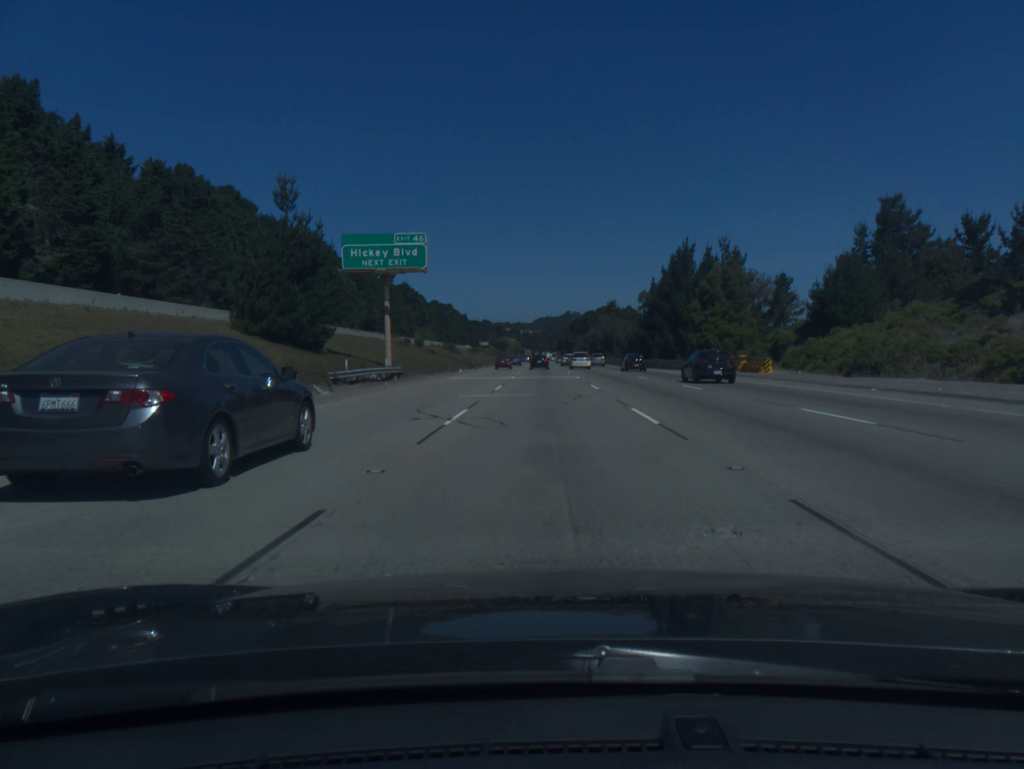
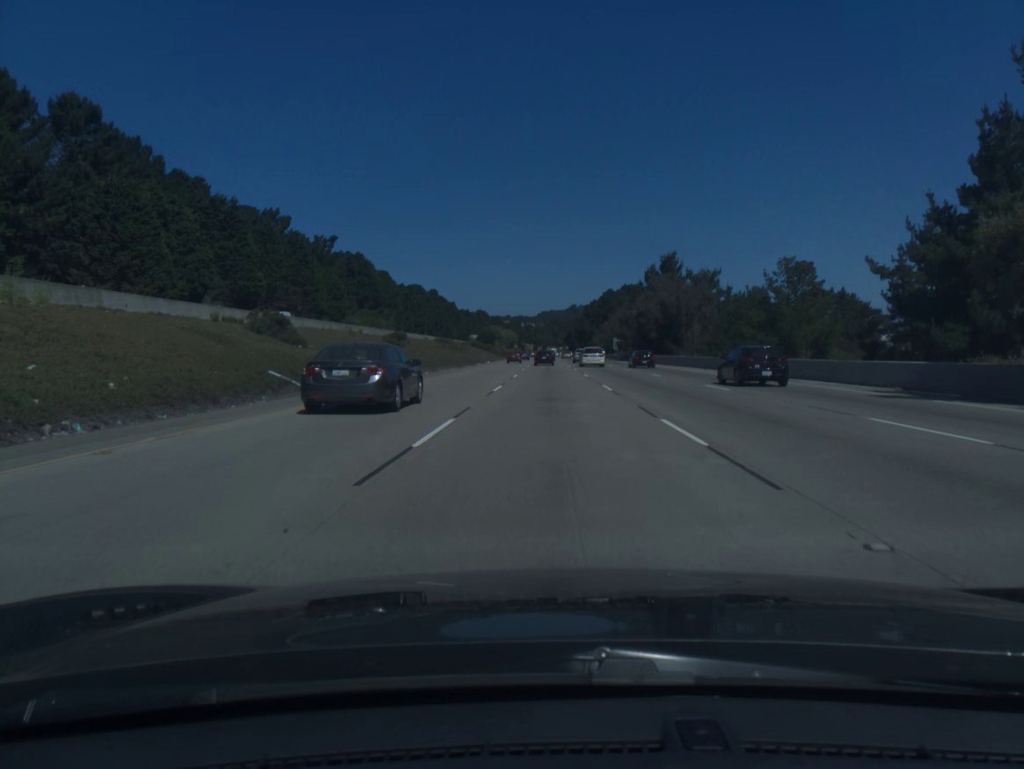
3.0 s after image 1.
(-0.2, +91.3) m; 0°
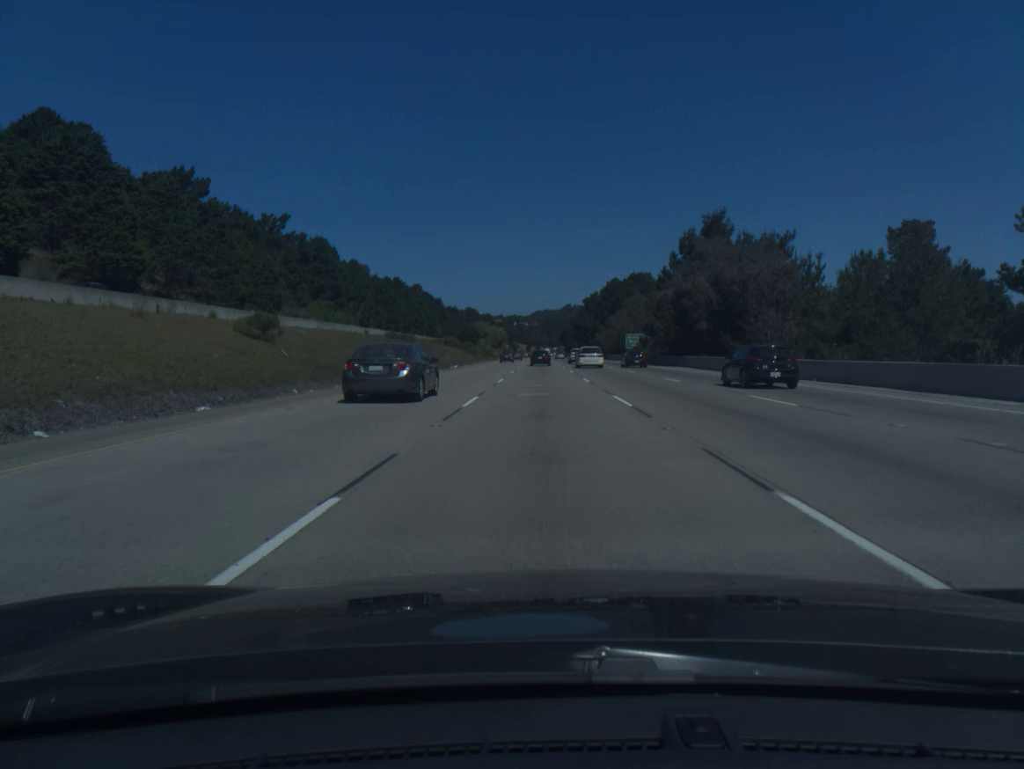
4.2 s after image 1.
(+0.1, +36.5) m; 0°
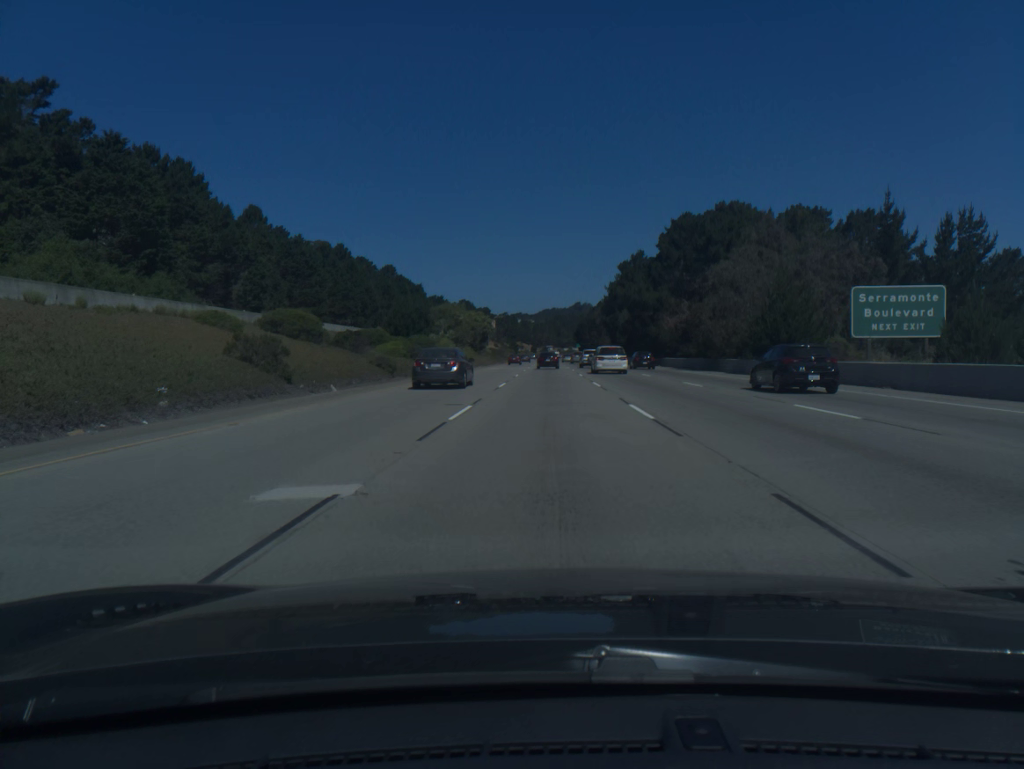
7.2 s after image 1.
(-0.5, +90.7) m; -1°
